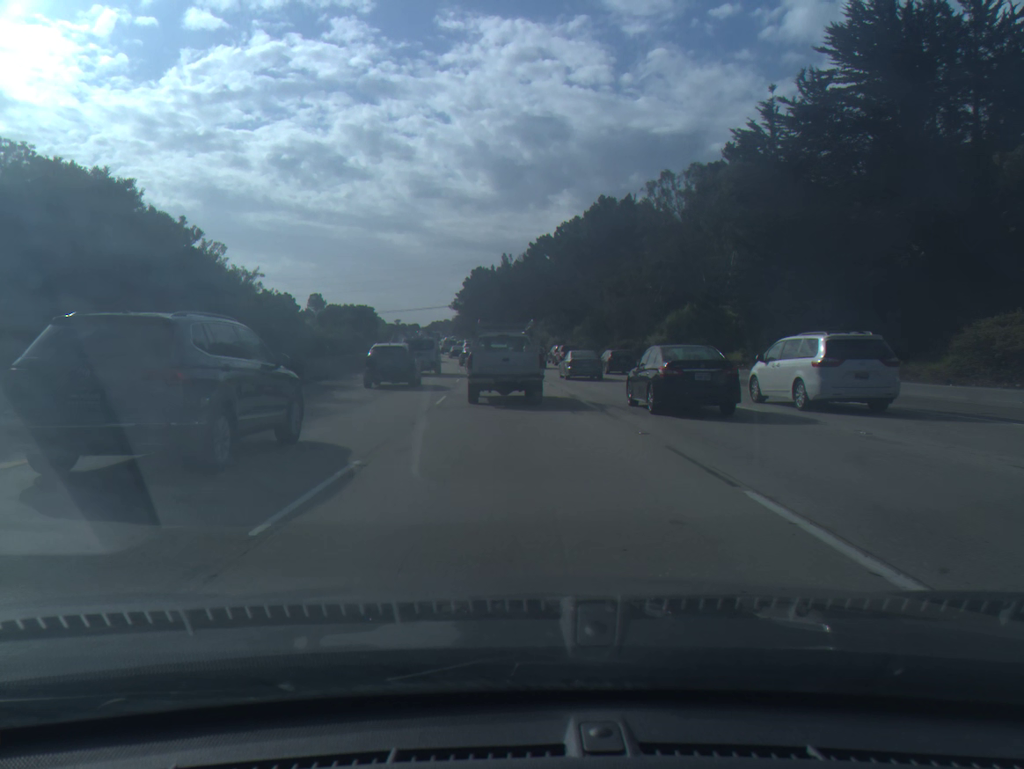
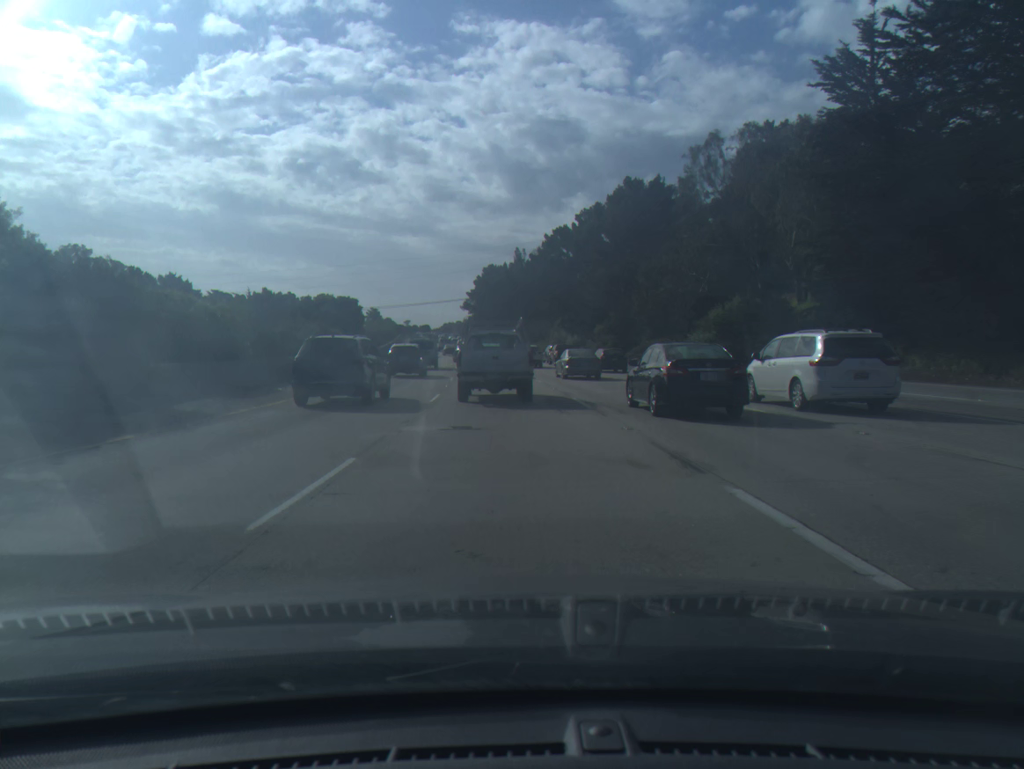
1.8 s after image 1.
(-0.1, +14.4) m; -1°
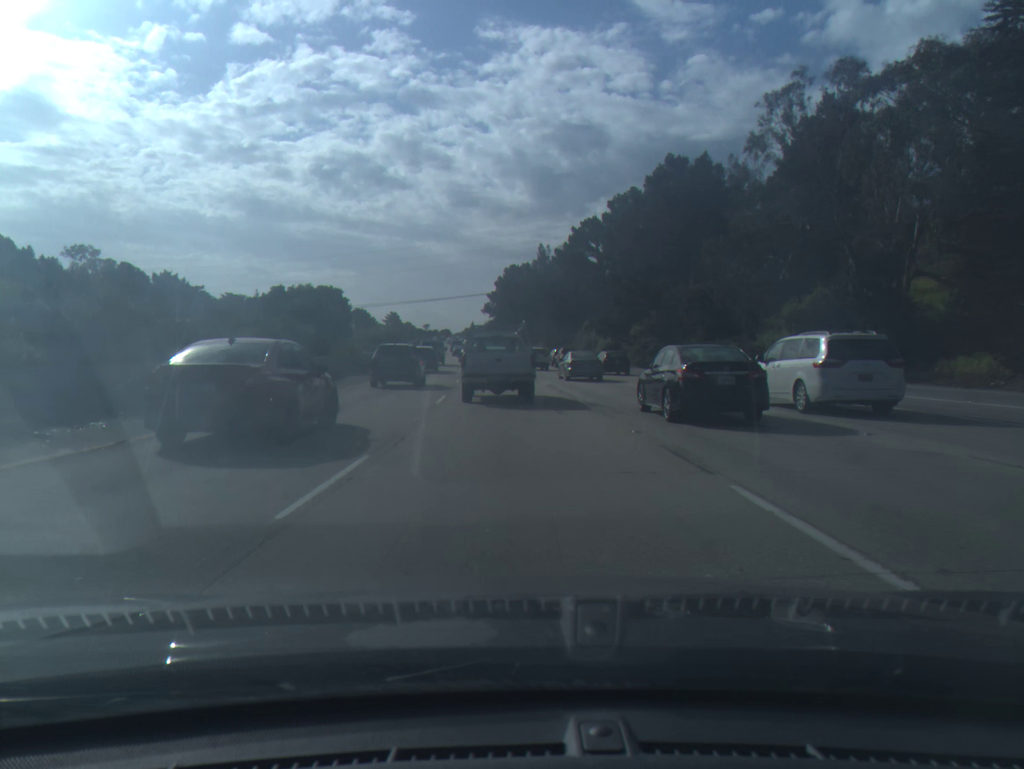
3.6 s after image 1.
(-0.2, +14.3) m; -1°
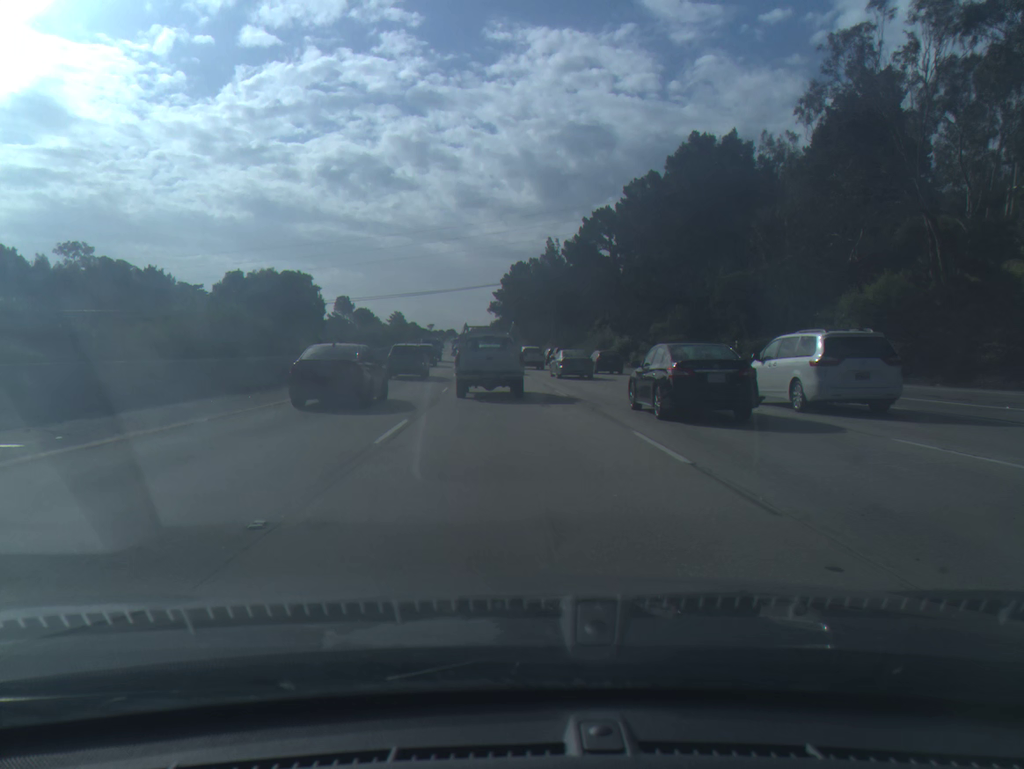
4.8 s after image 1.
(-0.1, +9.4) m; -1°
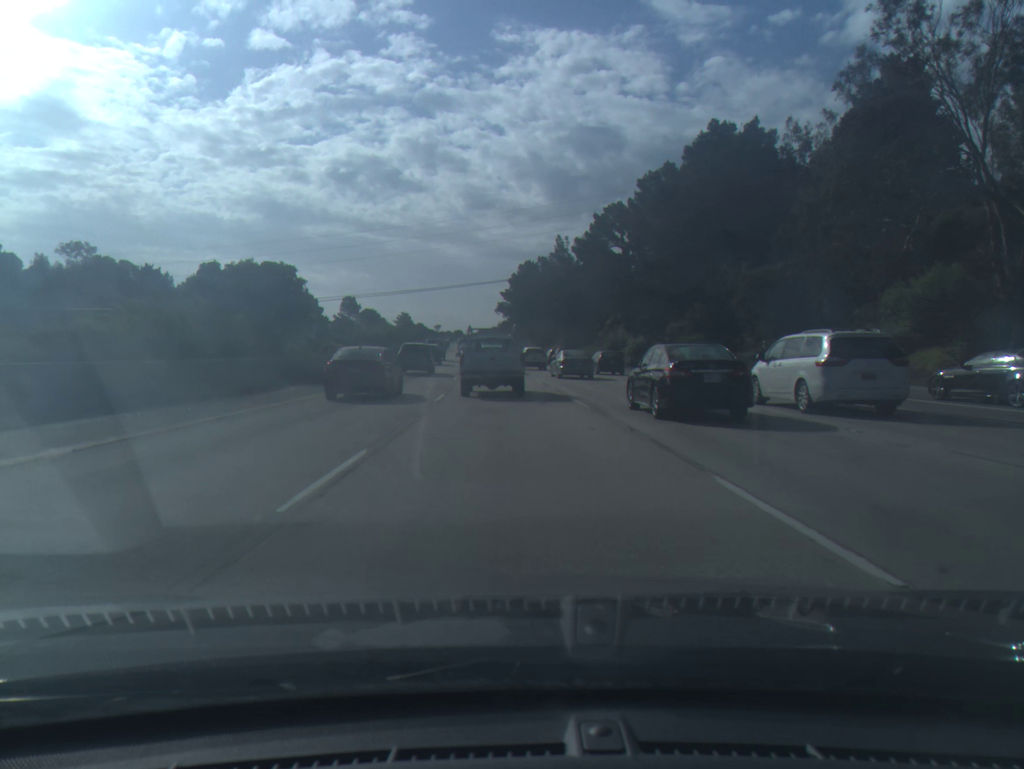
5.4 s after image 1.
(0.0, +4.7) m; 0°
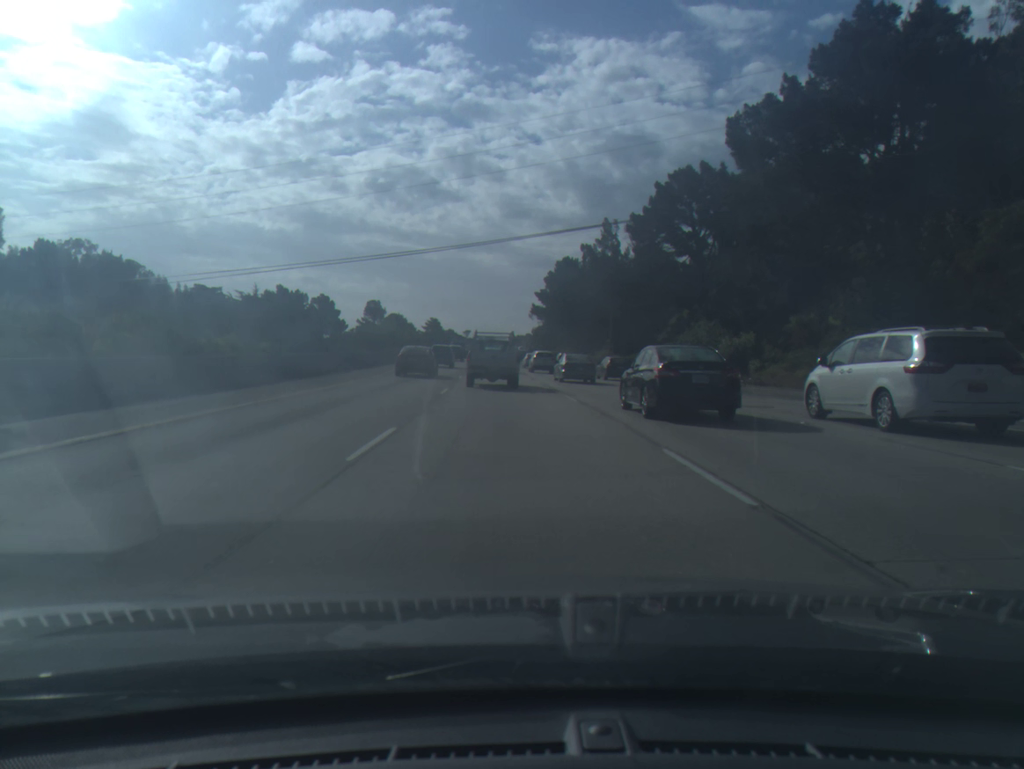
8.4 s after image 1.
(-0.5, +26.8) m; -2°
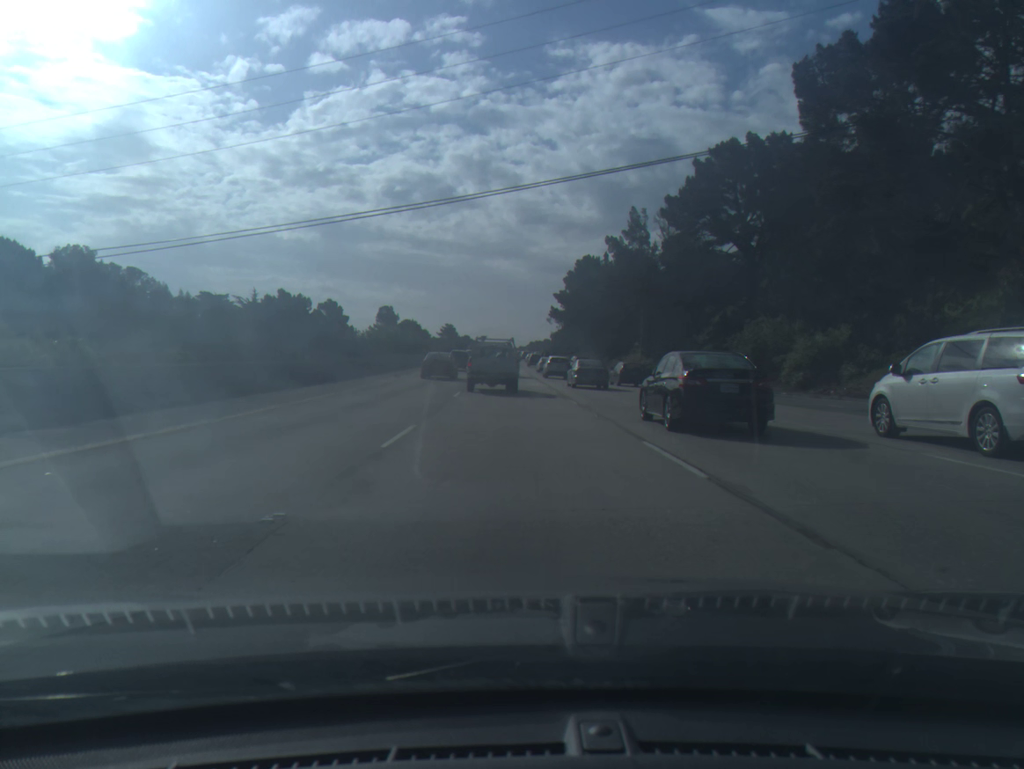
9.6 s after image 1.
(-0.1, +12.6) m; -1°
